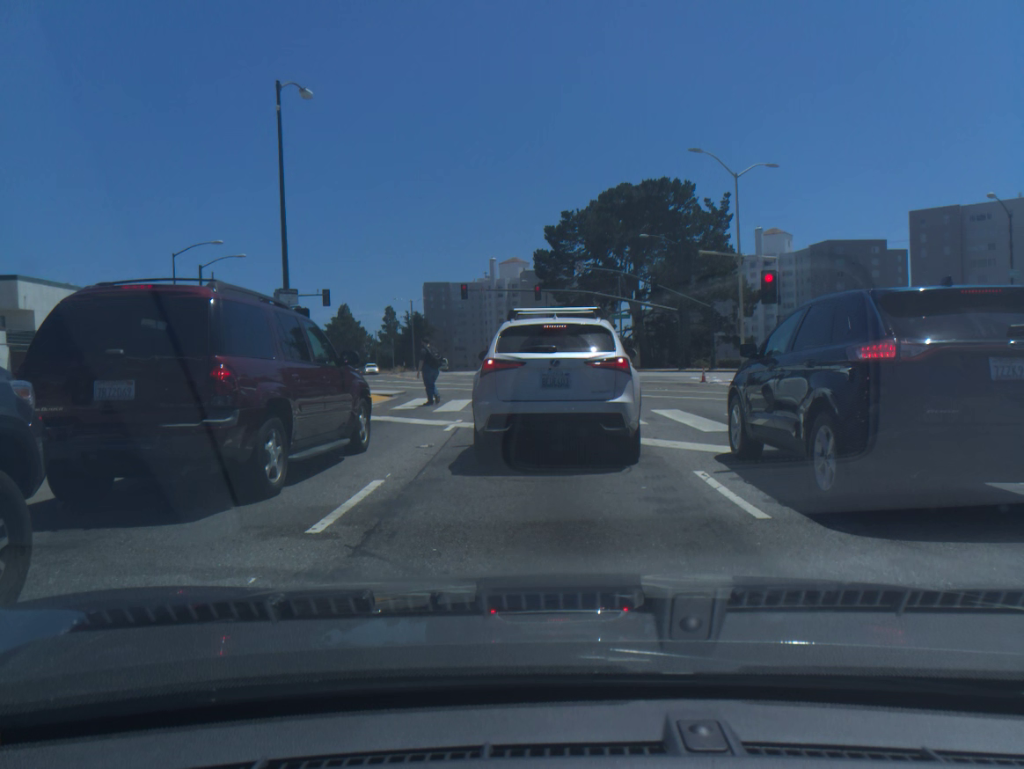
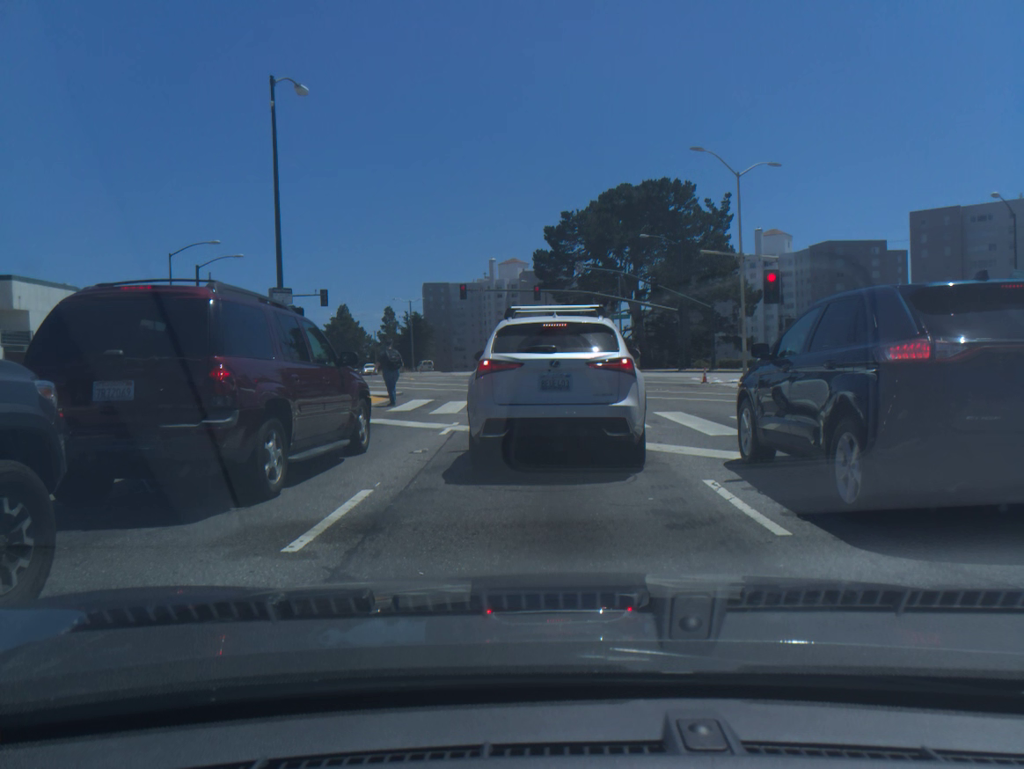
(+0.2, +0.6) m; 0°
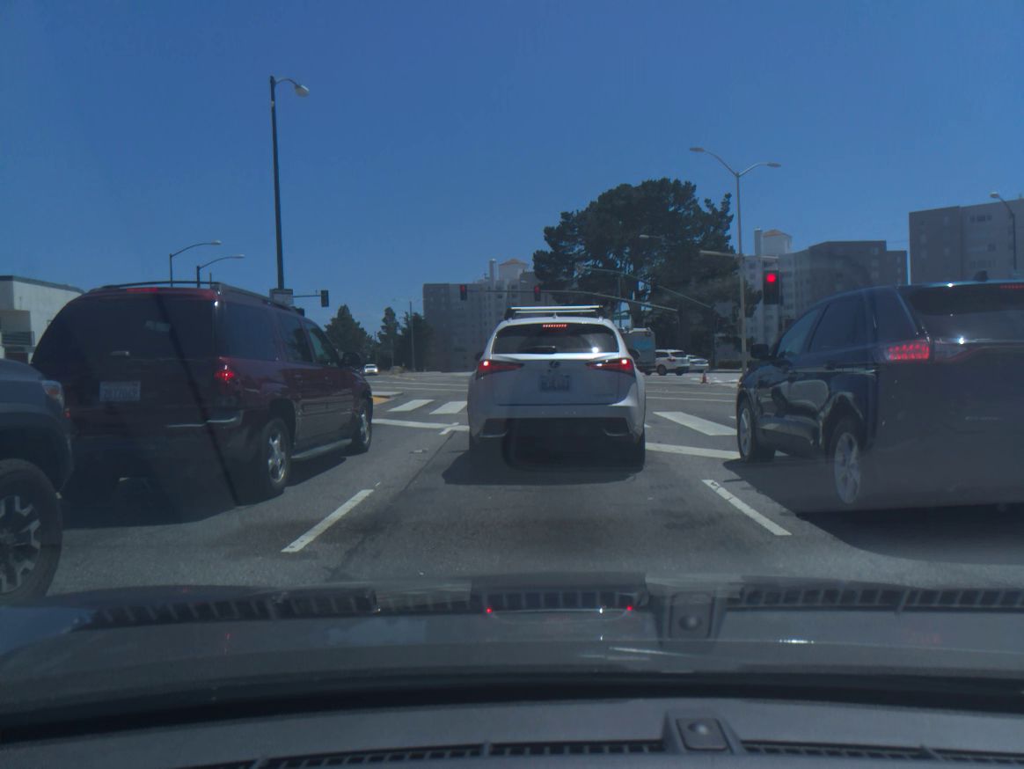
(-0.1, -0.1) m; 0°
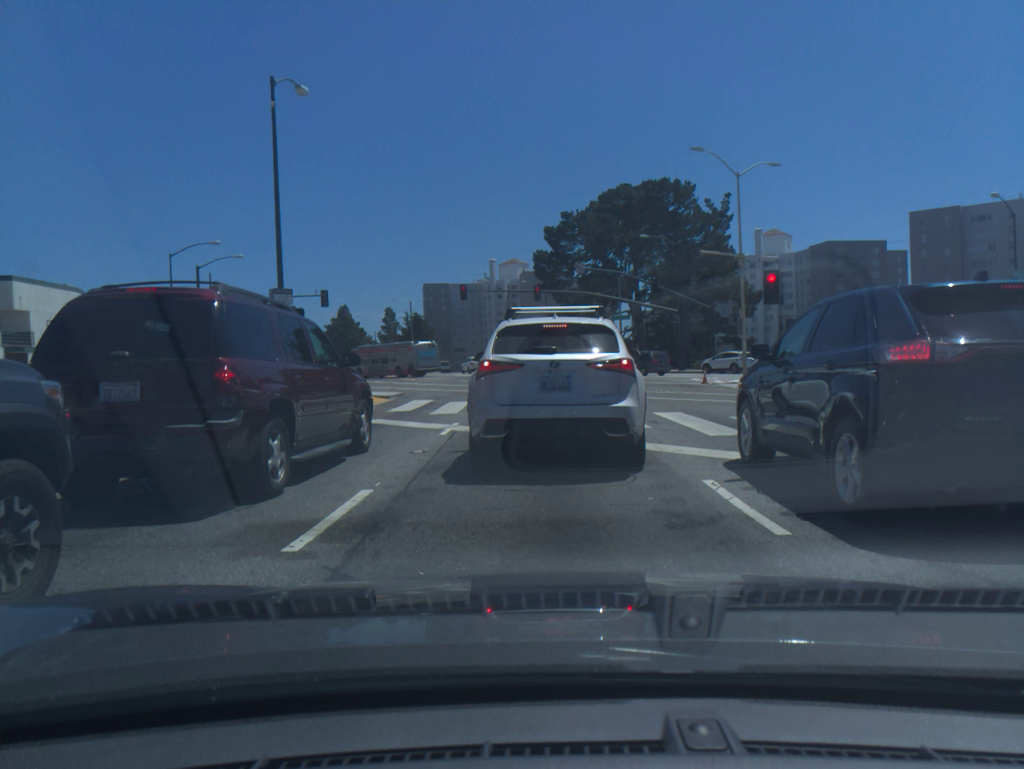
(-0.1, -0.1) m; 0°
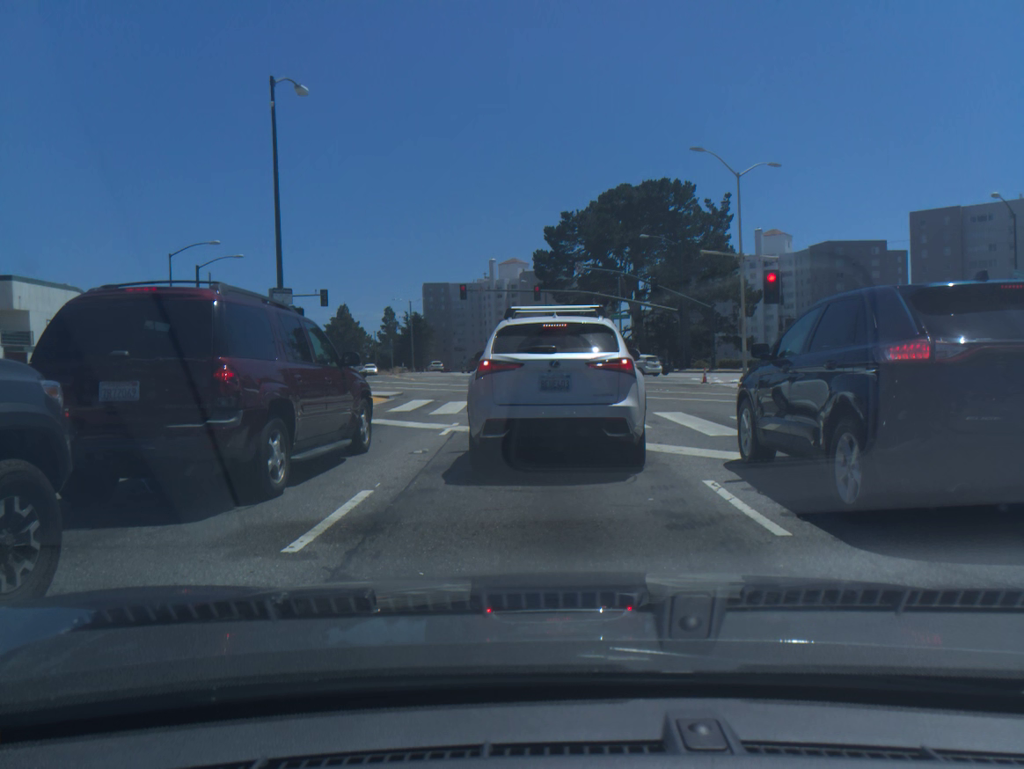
(-0.1, -0.1) m; 0°
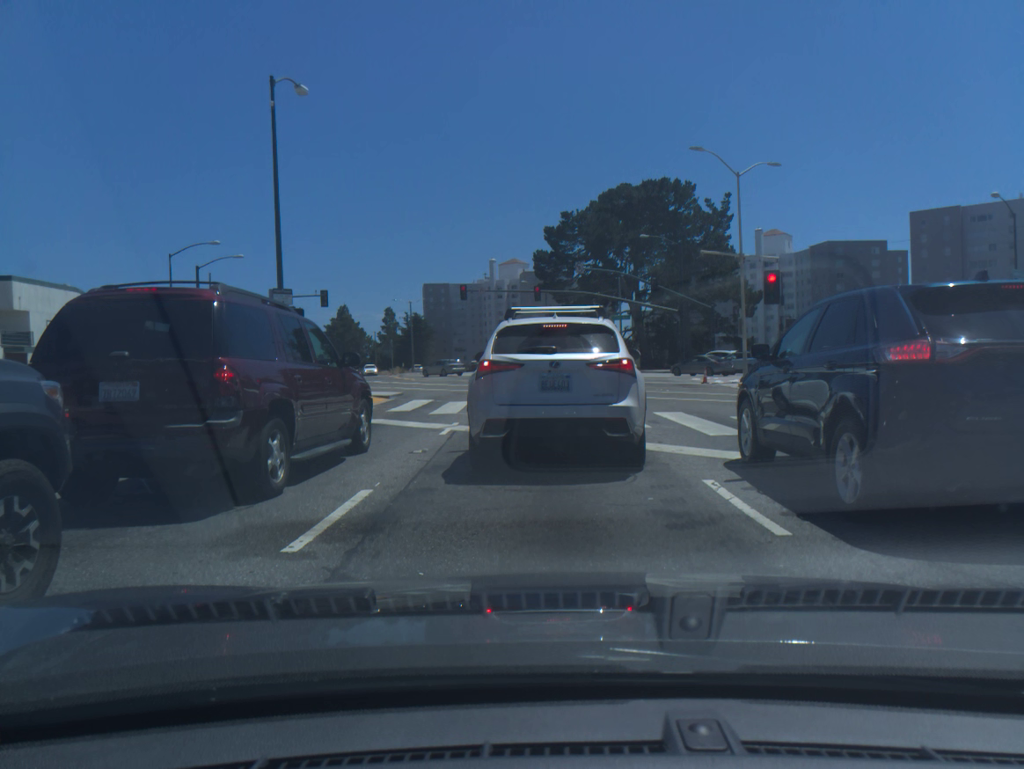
(+0.1, +0.1) m; 0°
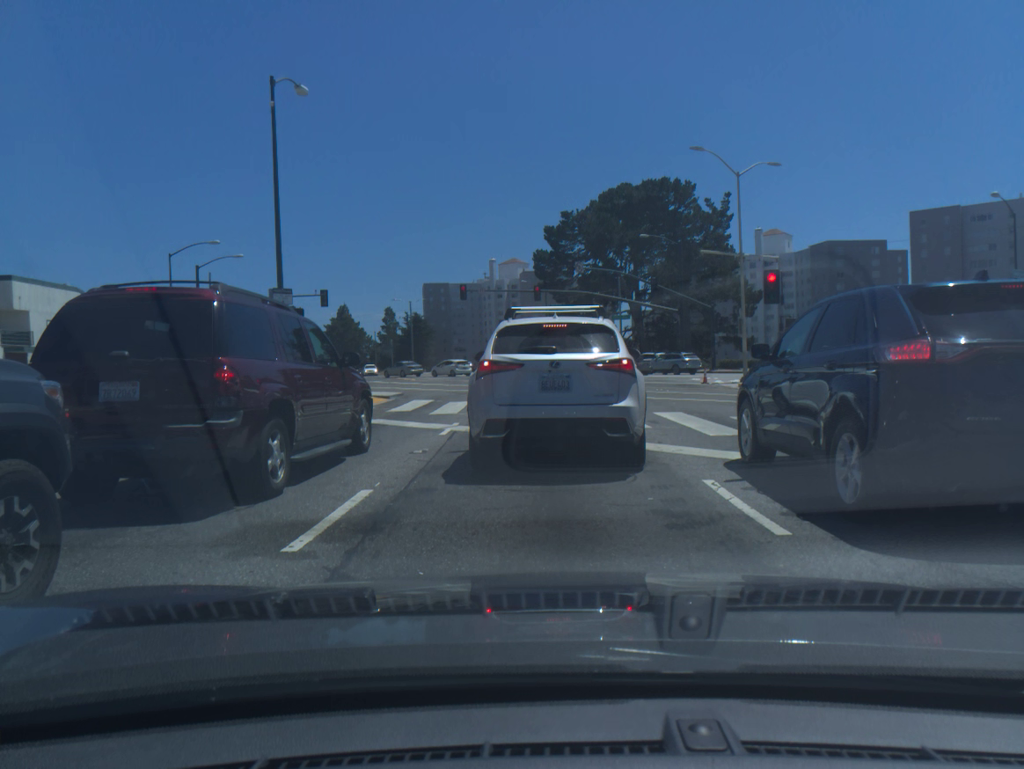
(+0.1, +0.1) m; 0°
